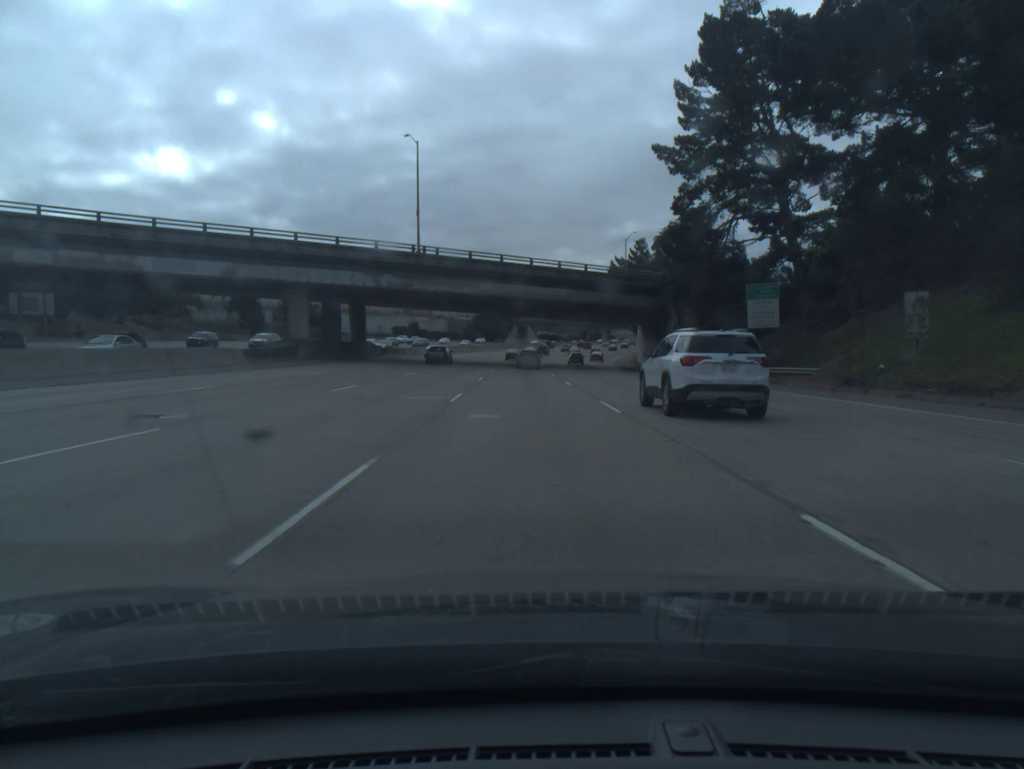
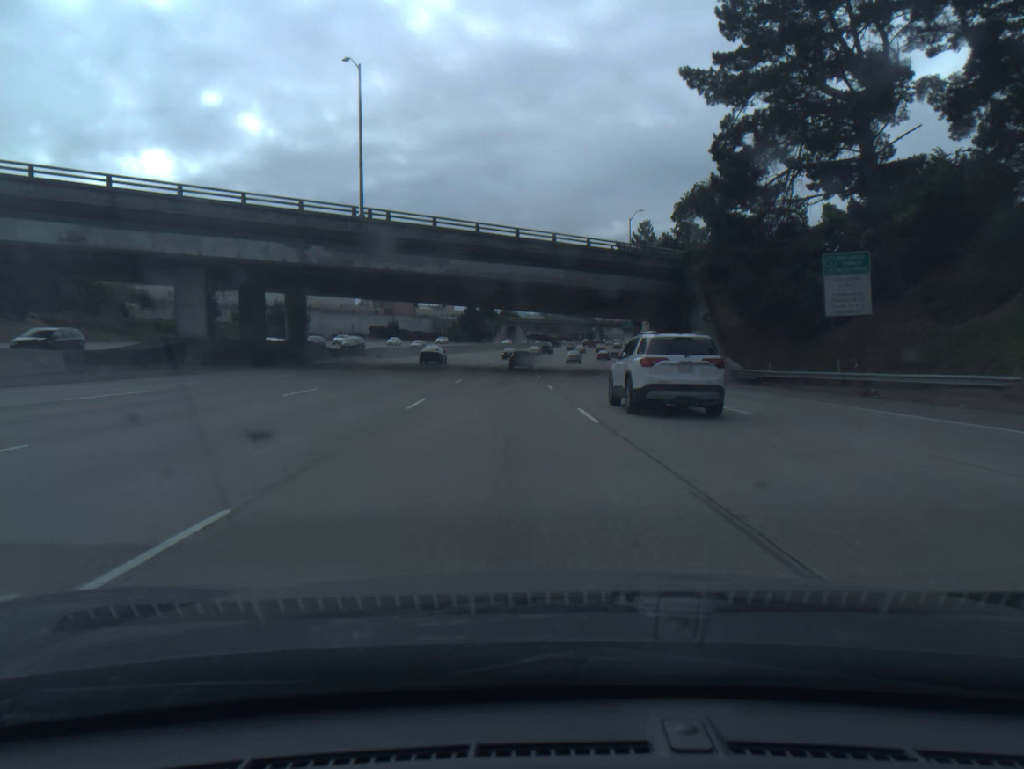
(+0.1, +16.6) m; +1°
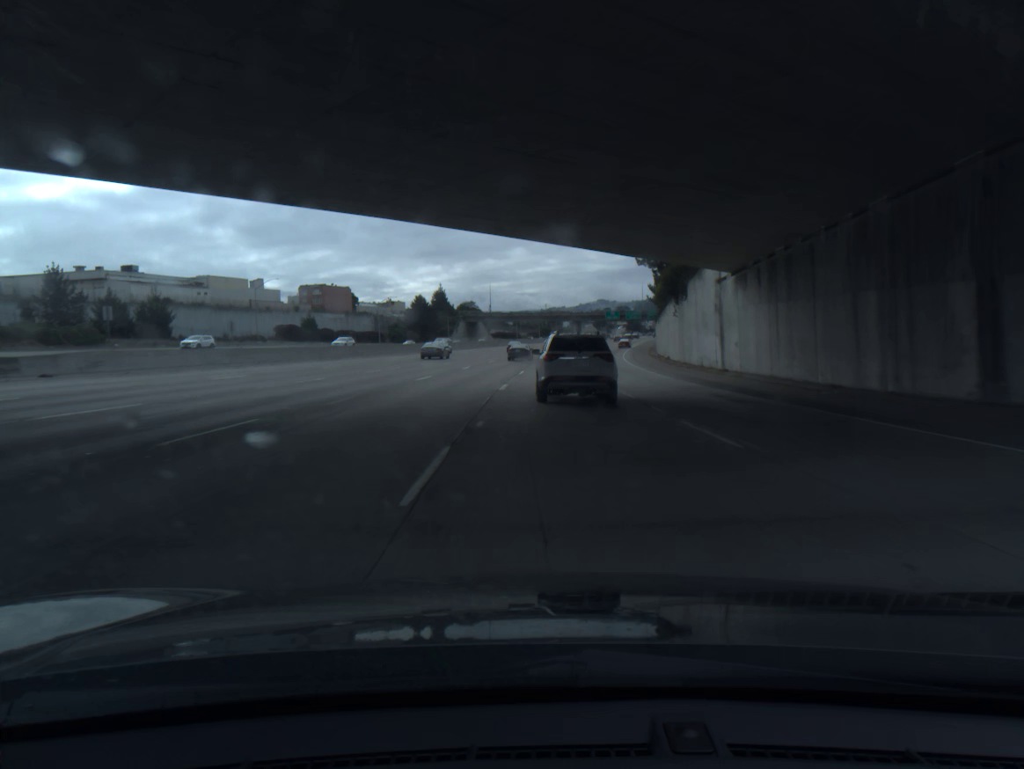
(+1.0, +50.2) m; +2°
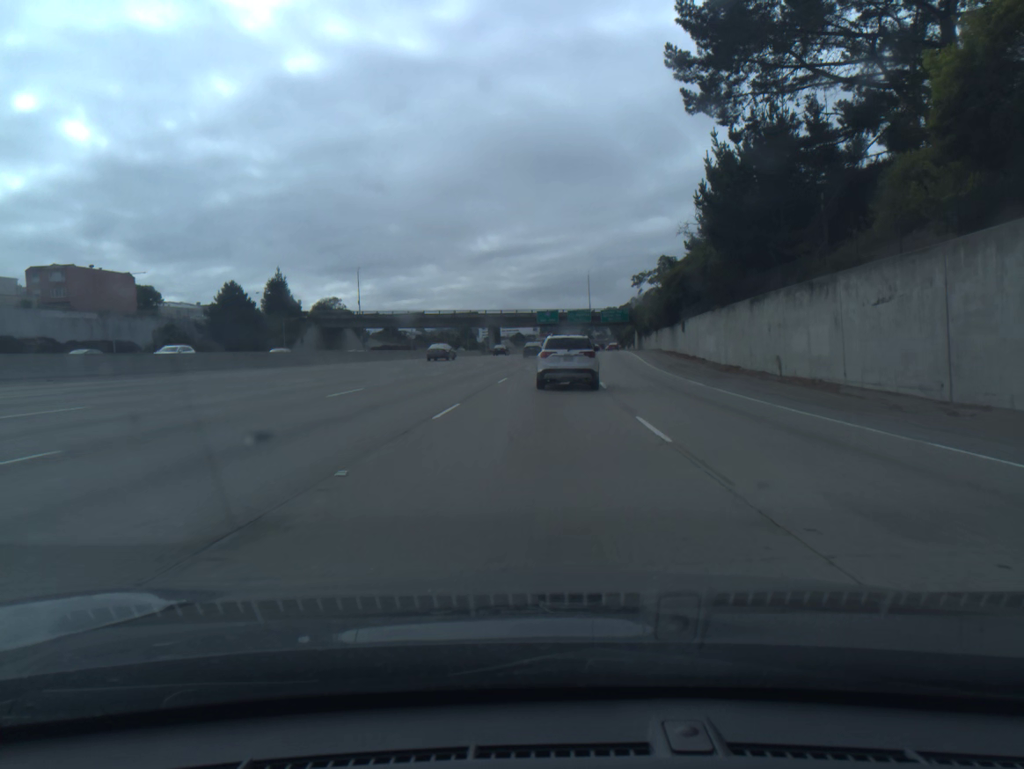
(+3.6, +83.2) m; +6°
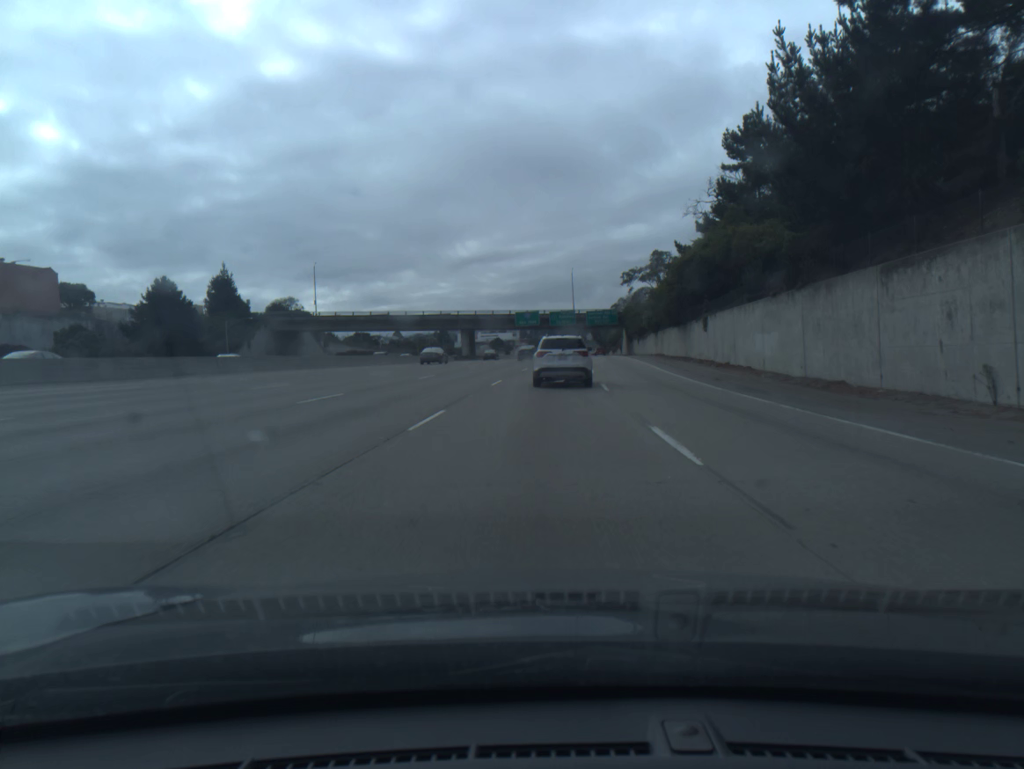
(+0.2, +16.6) m; +1°
